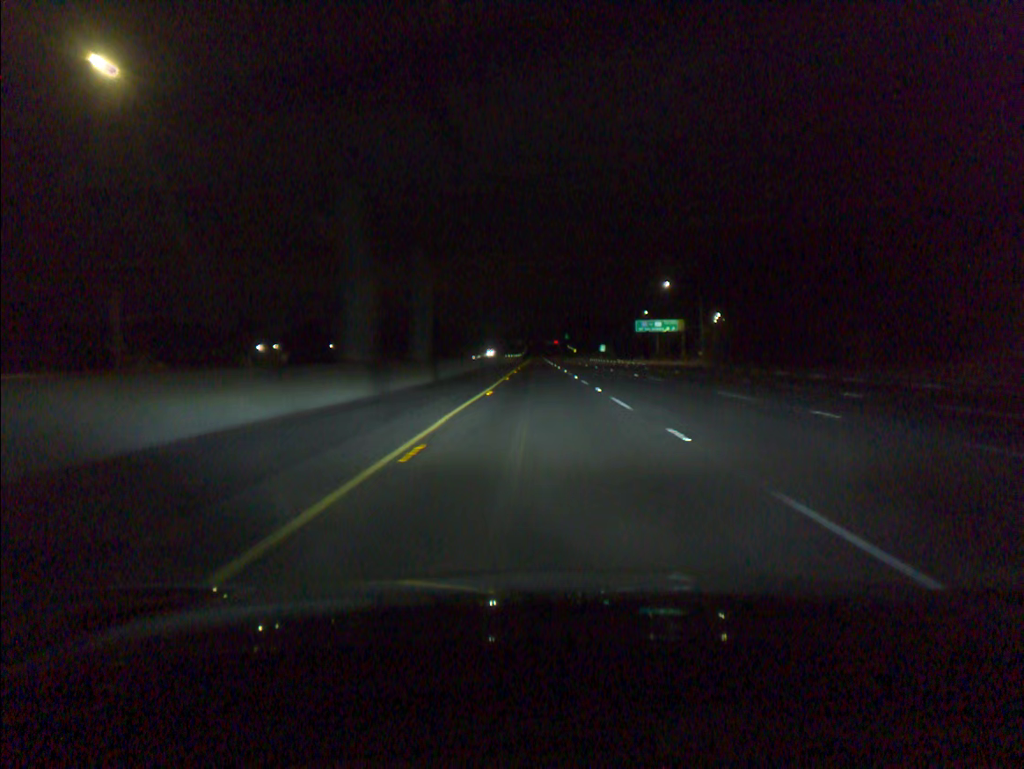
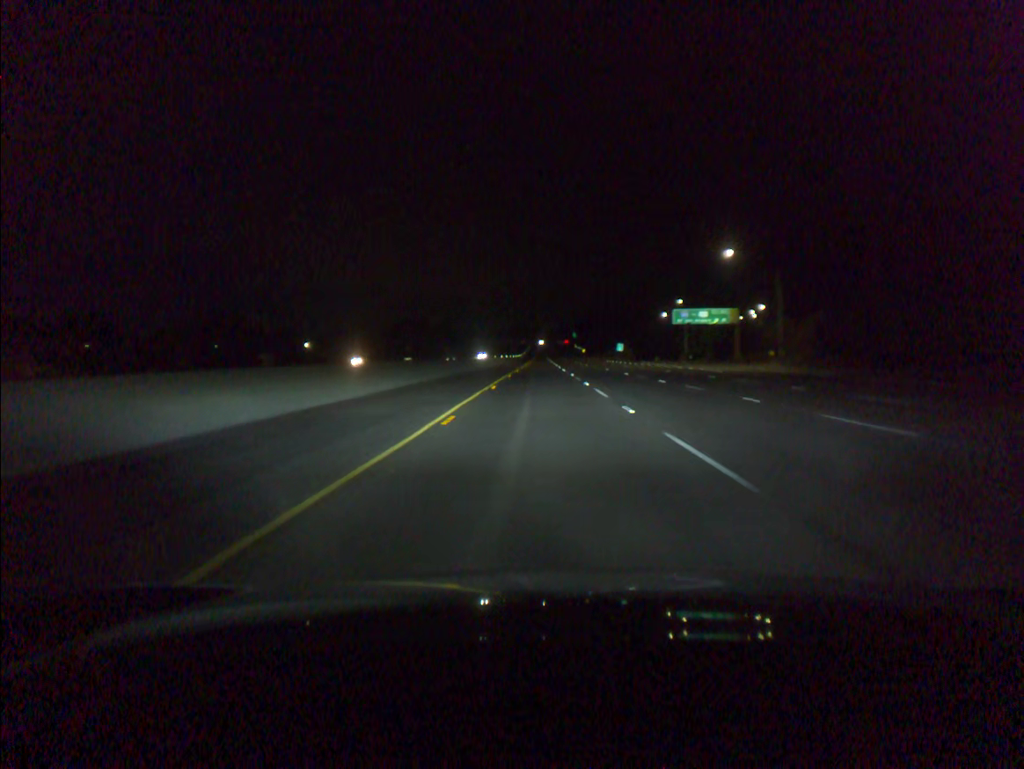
(0.0, +39.4) m; 0°
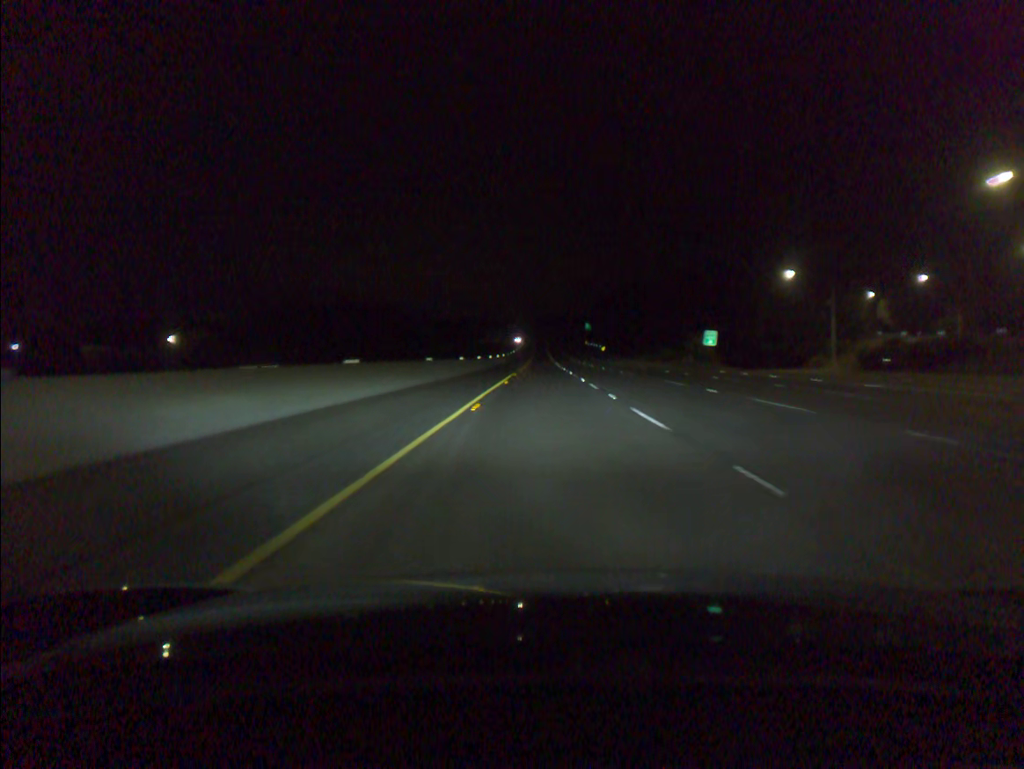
(-0.4, +98.4) m; 0°
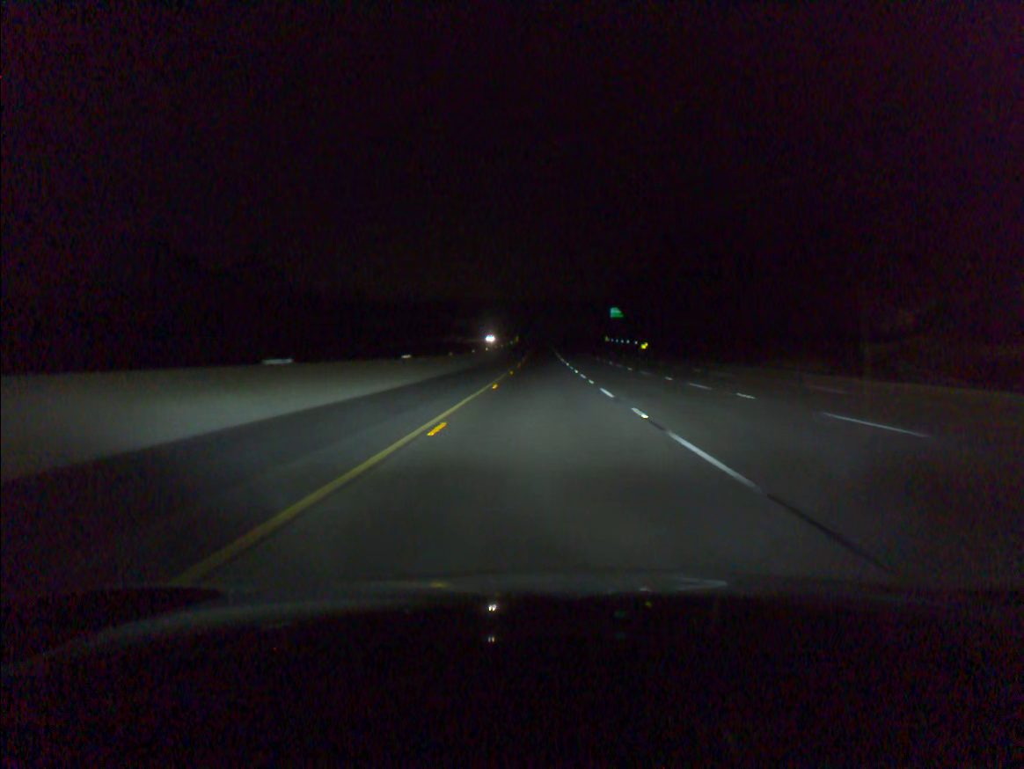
(-0.1, +78.6) m; 0°
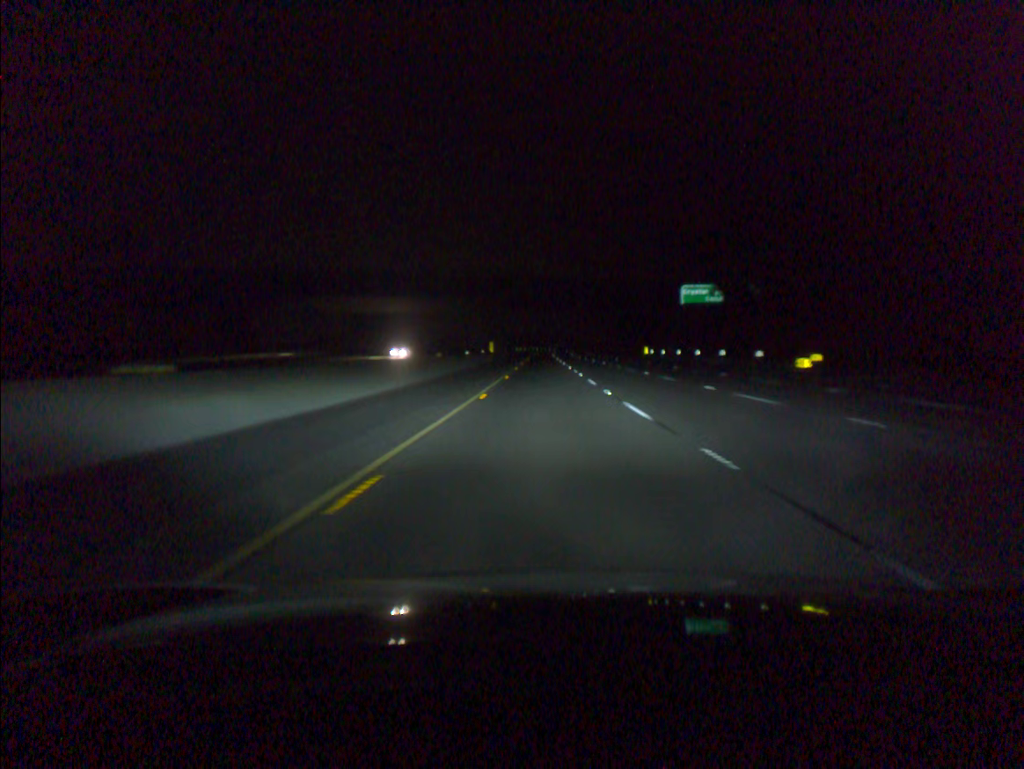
(-0.1, +78.4) m; 0°
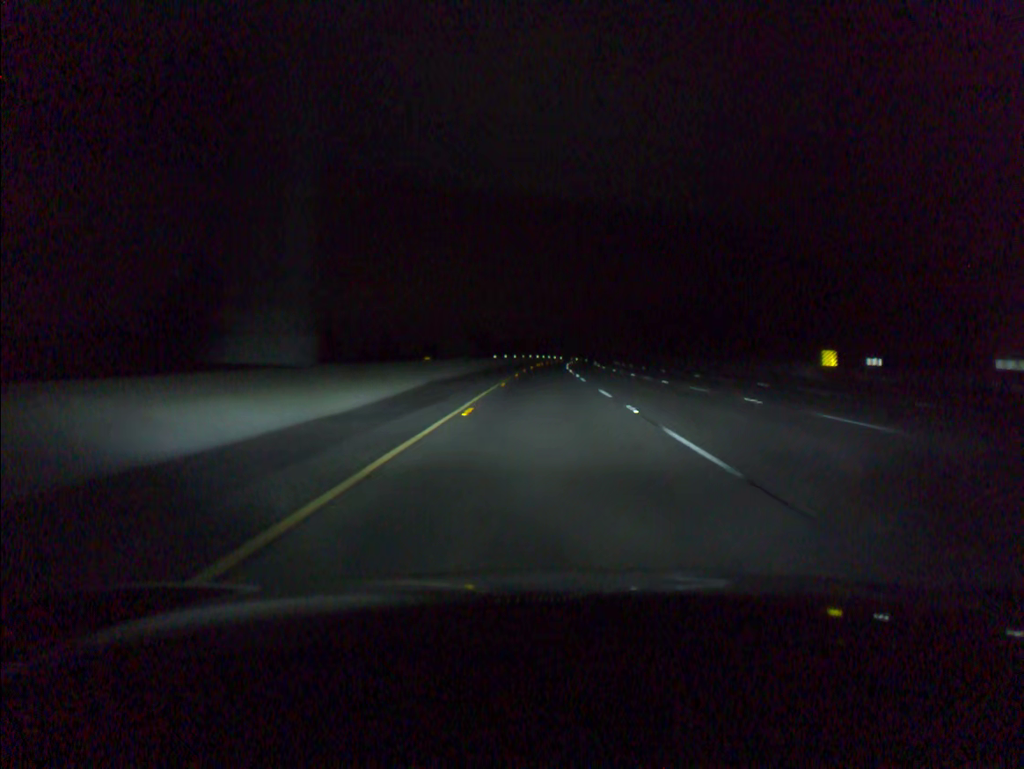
(0.0, +77.6) m; 0°
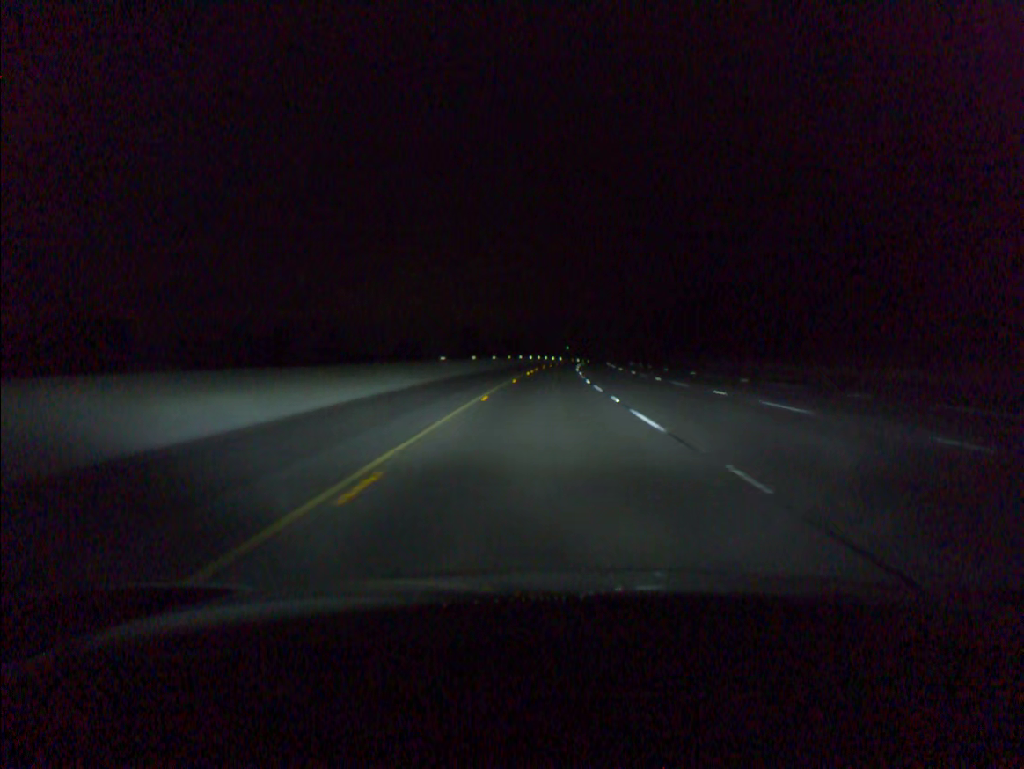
(+0.1, +38.8) m; 0°
